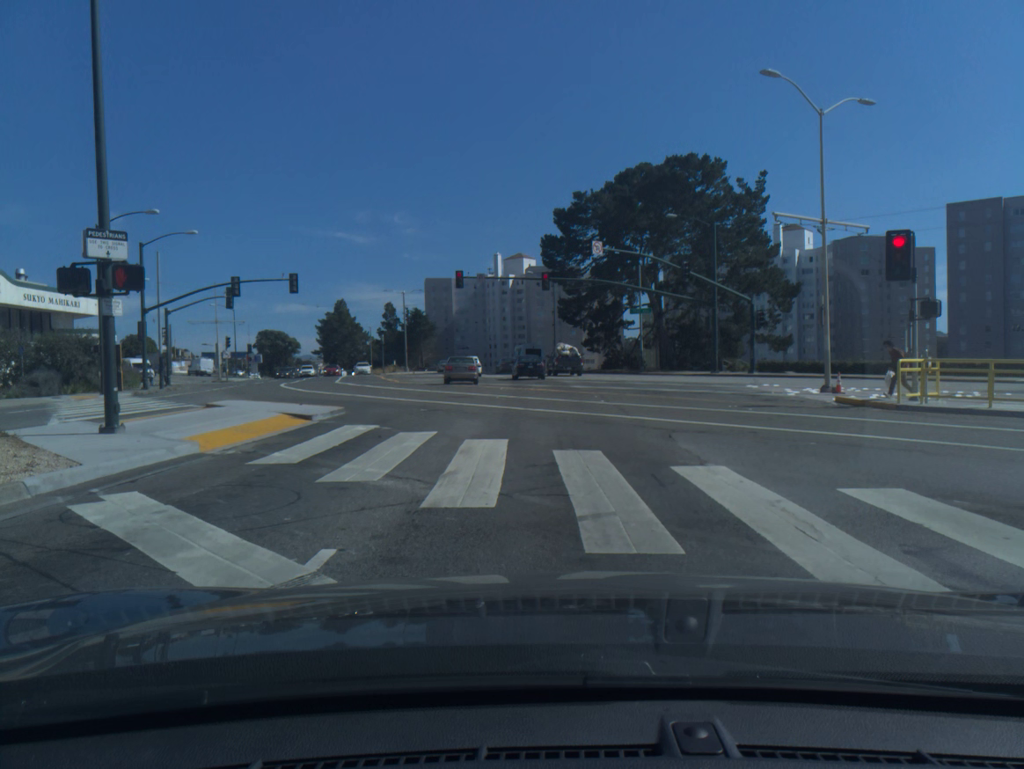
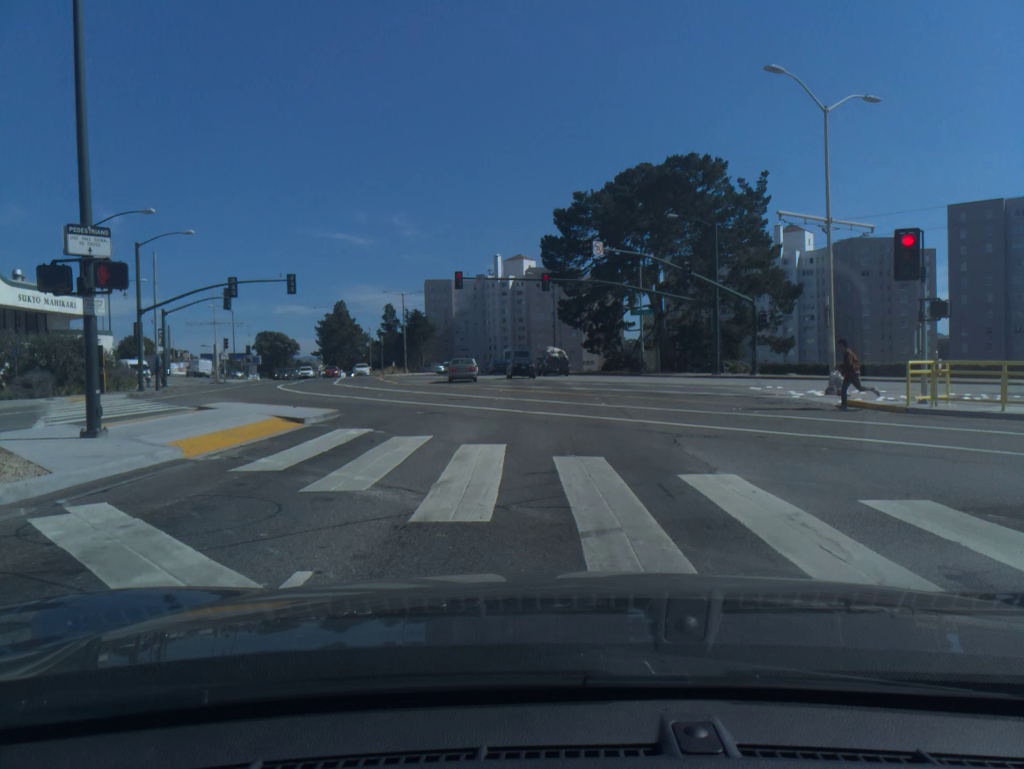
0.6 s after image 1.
(0.0, +0.5) m; 0°
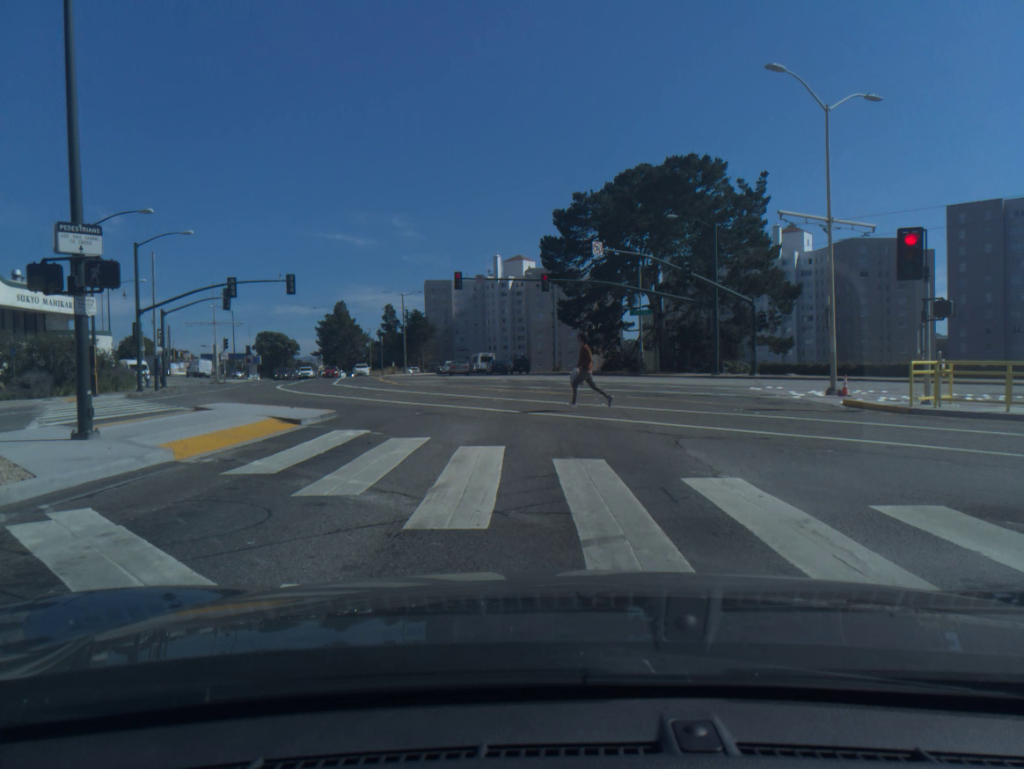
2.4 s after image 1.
(0.0, +0.3) m; 0°
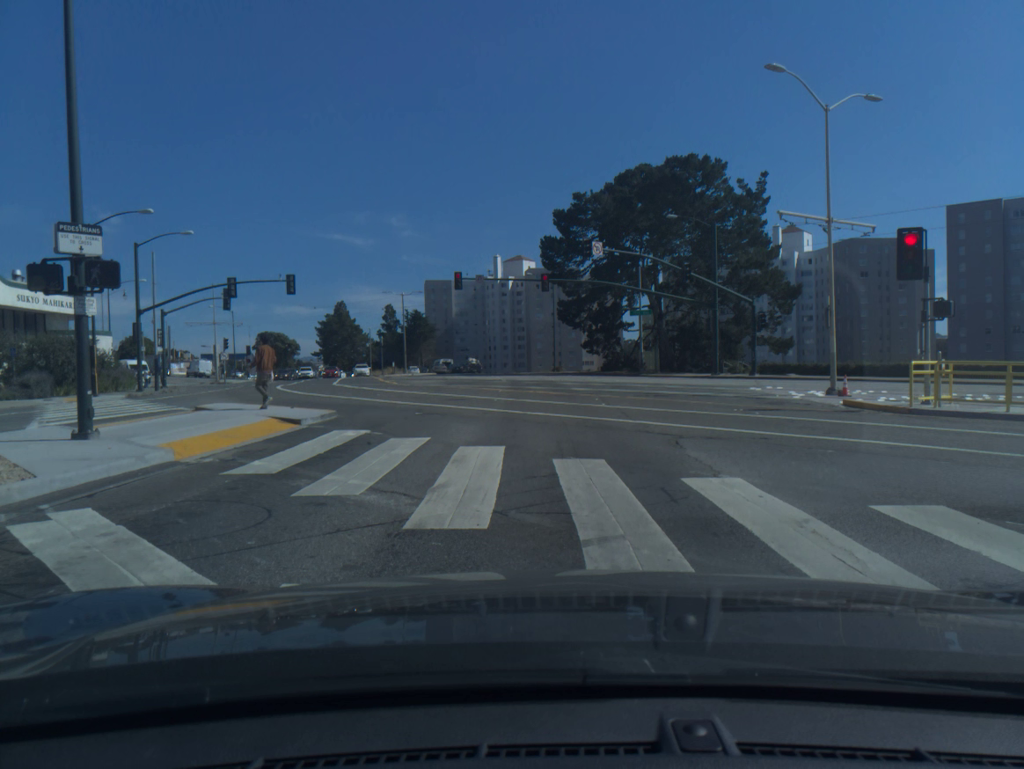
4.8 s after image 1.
(0.0, 0.0) m; 0°
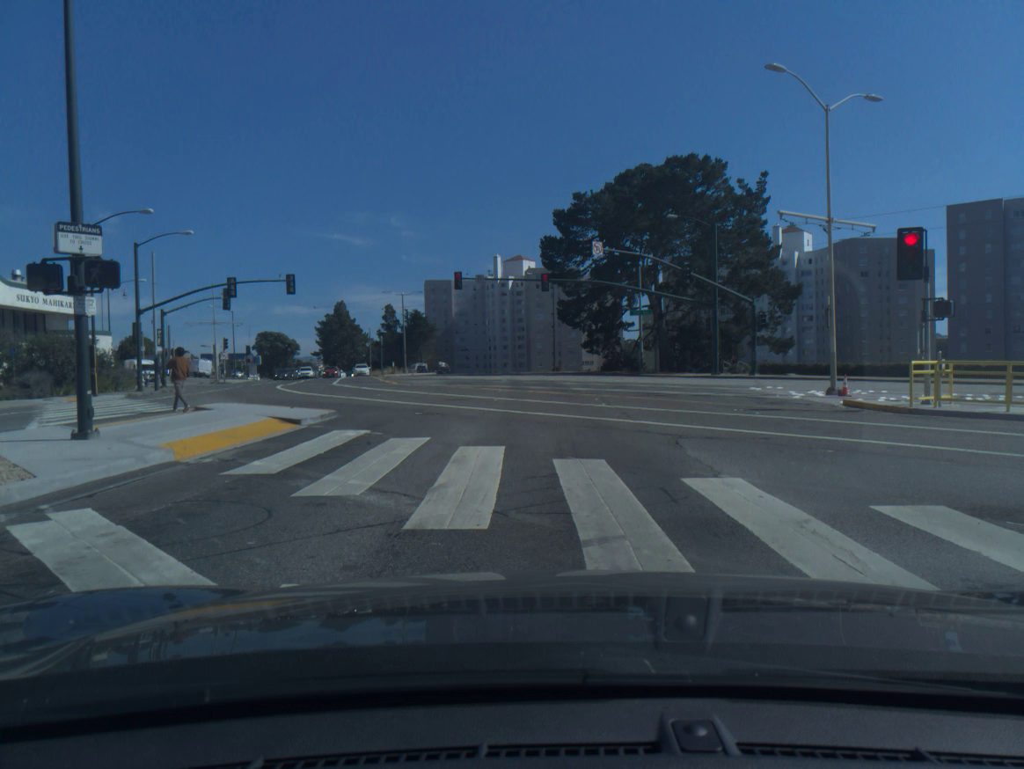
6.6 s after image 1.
(0.0, 0.0) m; 0°
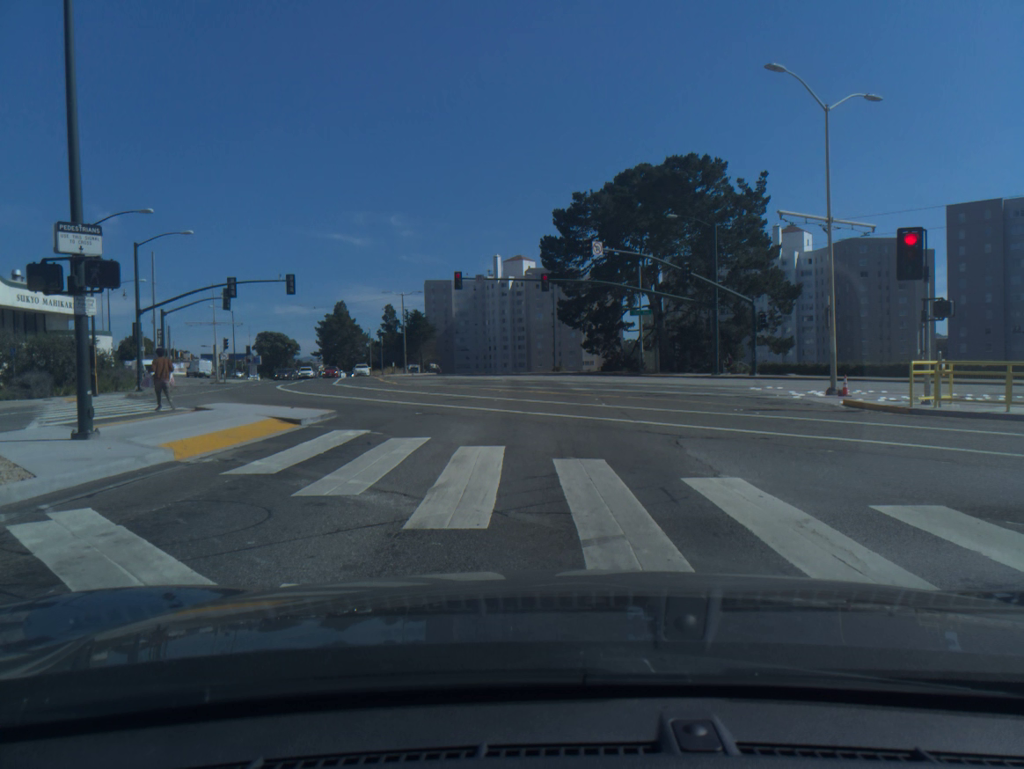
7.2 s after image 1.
(0.0, 0.0) m; 0°
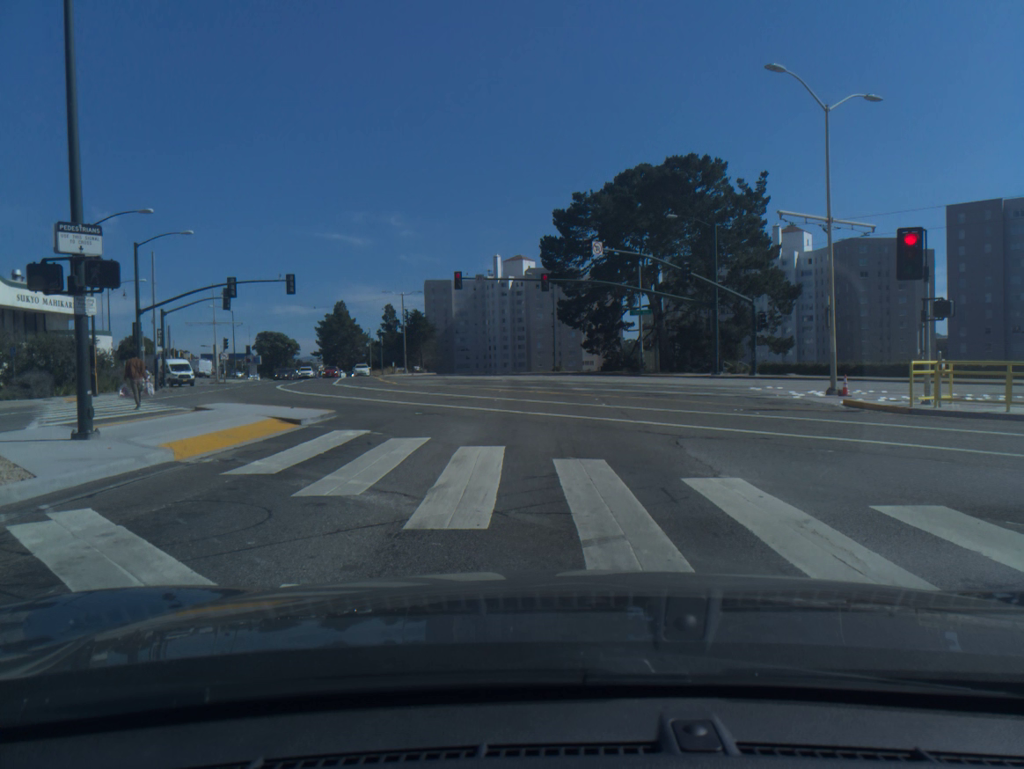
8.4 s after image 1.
(0.0, 0.0) m; 0°
